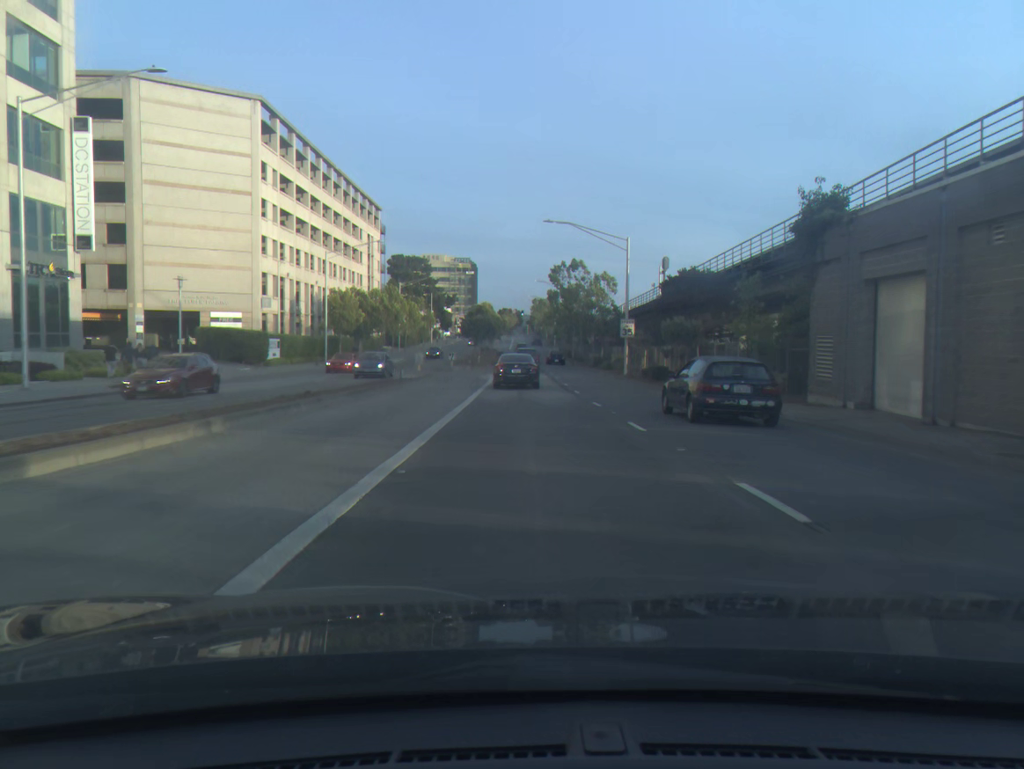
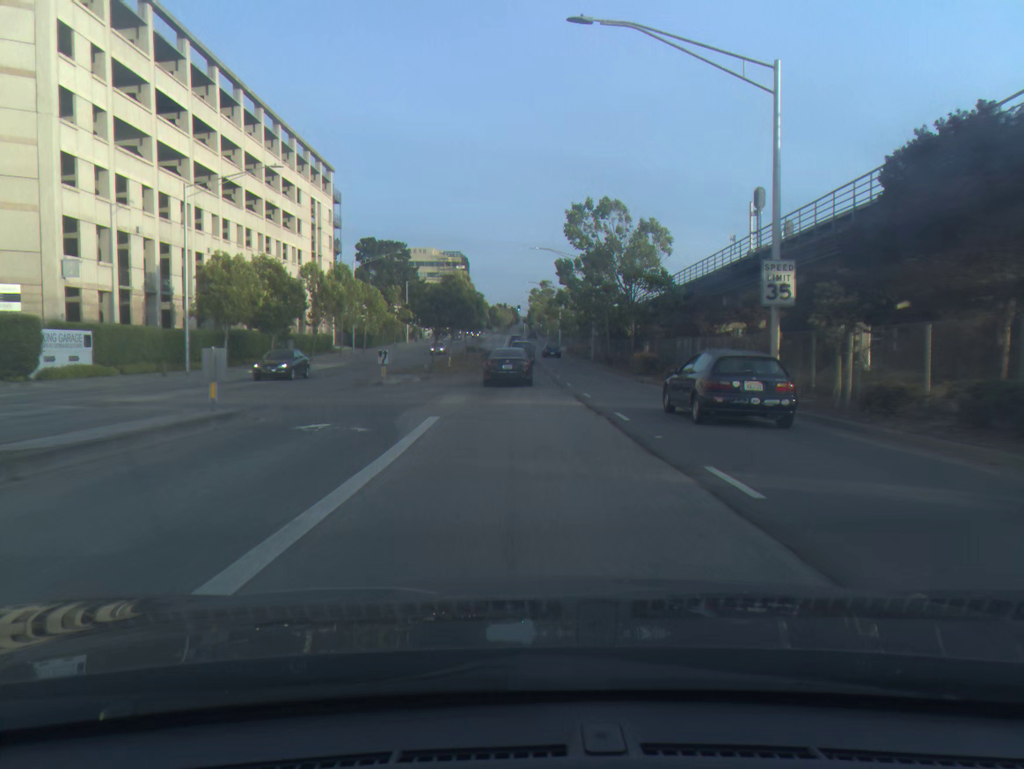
(+0.1, +28.6) m; 0°
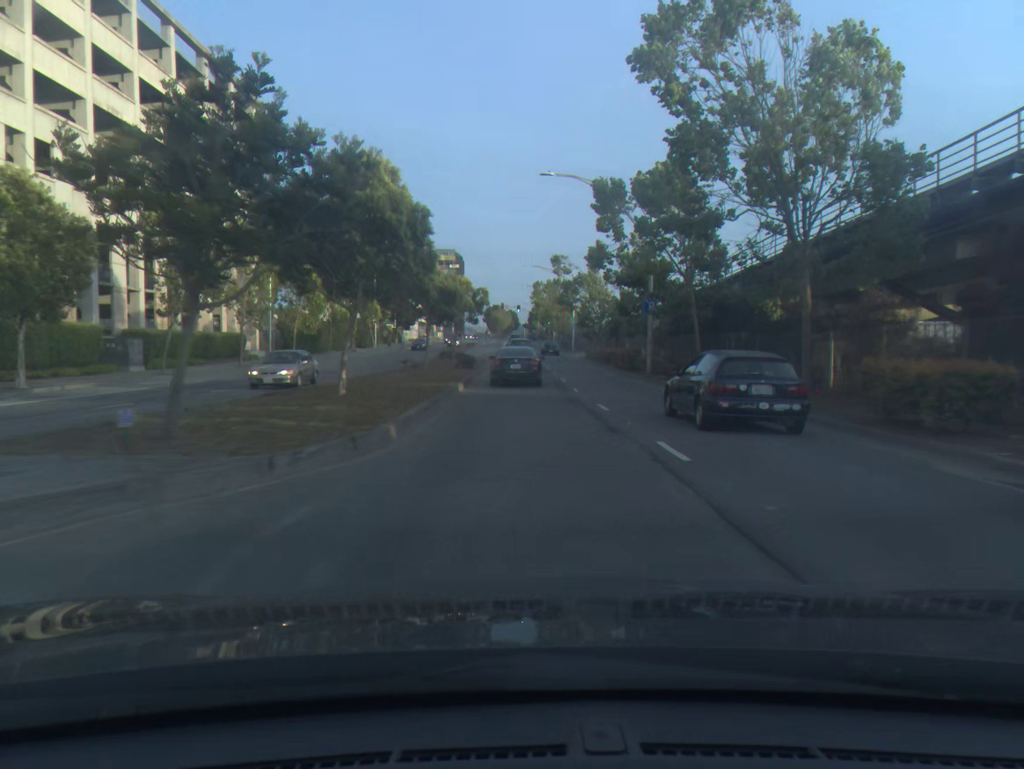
(-0.1, +28.2) m; 0°
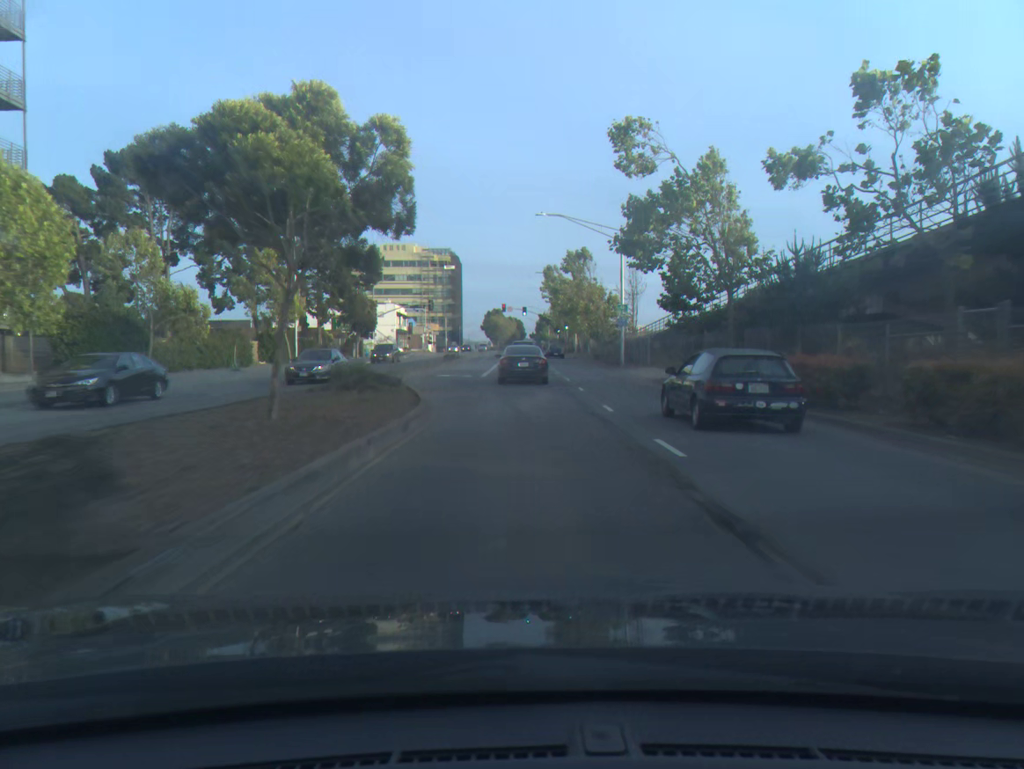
(-0.1, +36.9) m; 0°
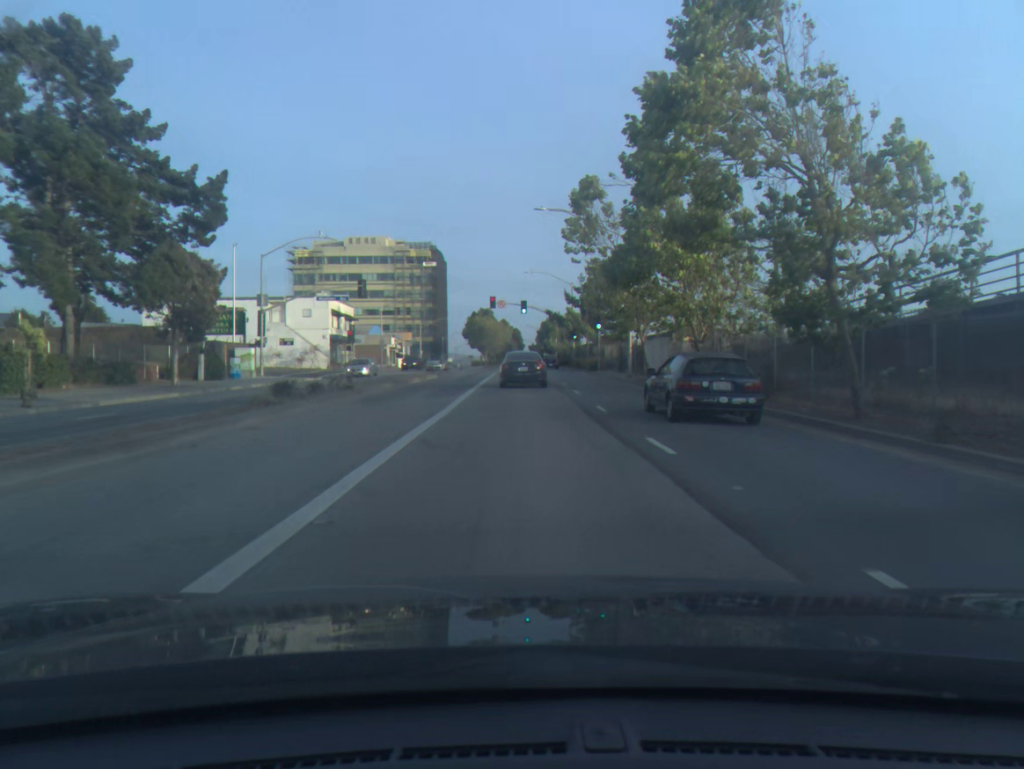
(-0.1, +44.2) m; 0°
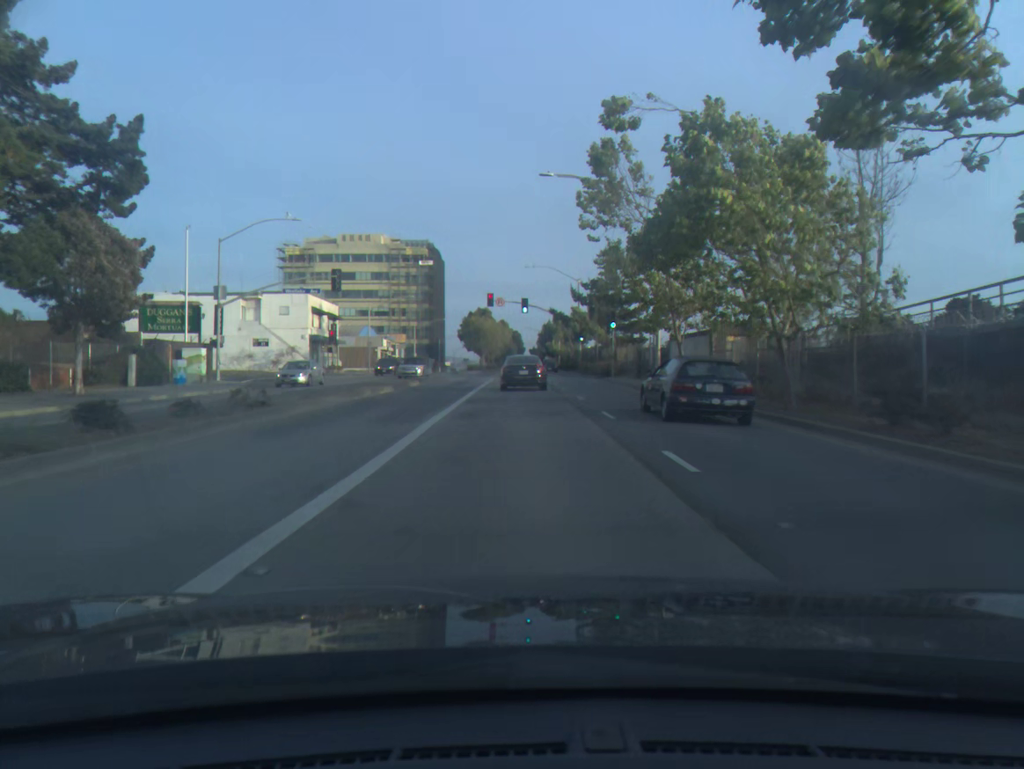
(0.0, +8.7) m; 0°
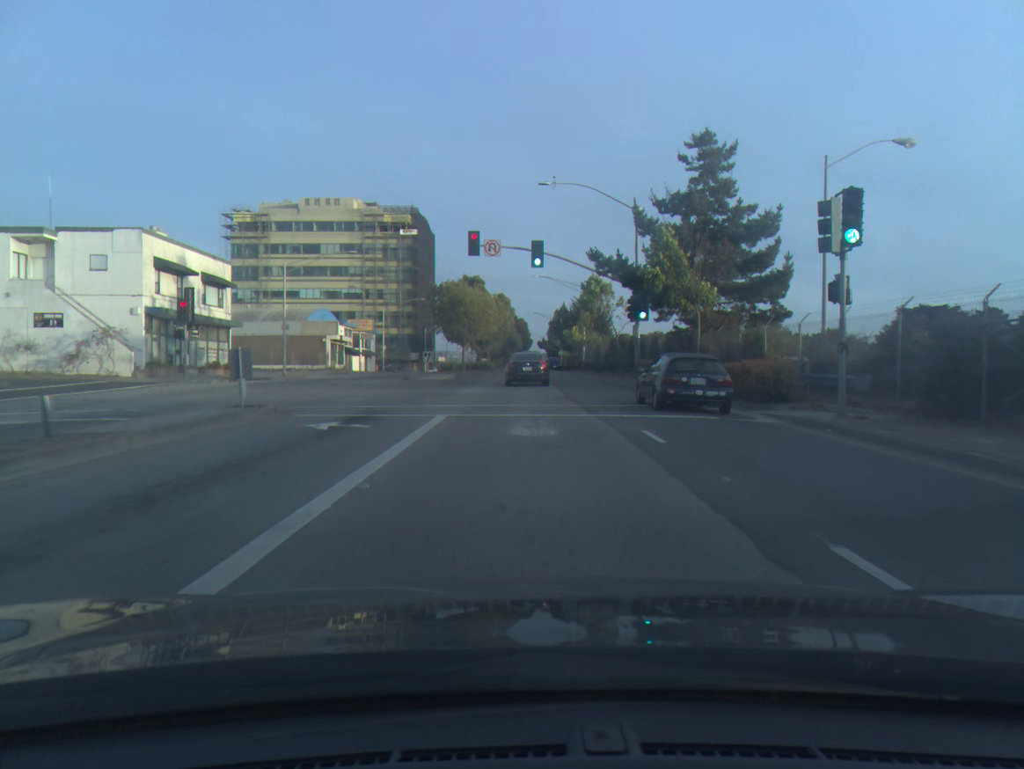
(-0.2, +35.0) m; -1°
